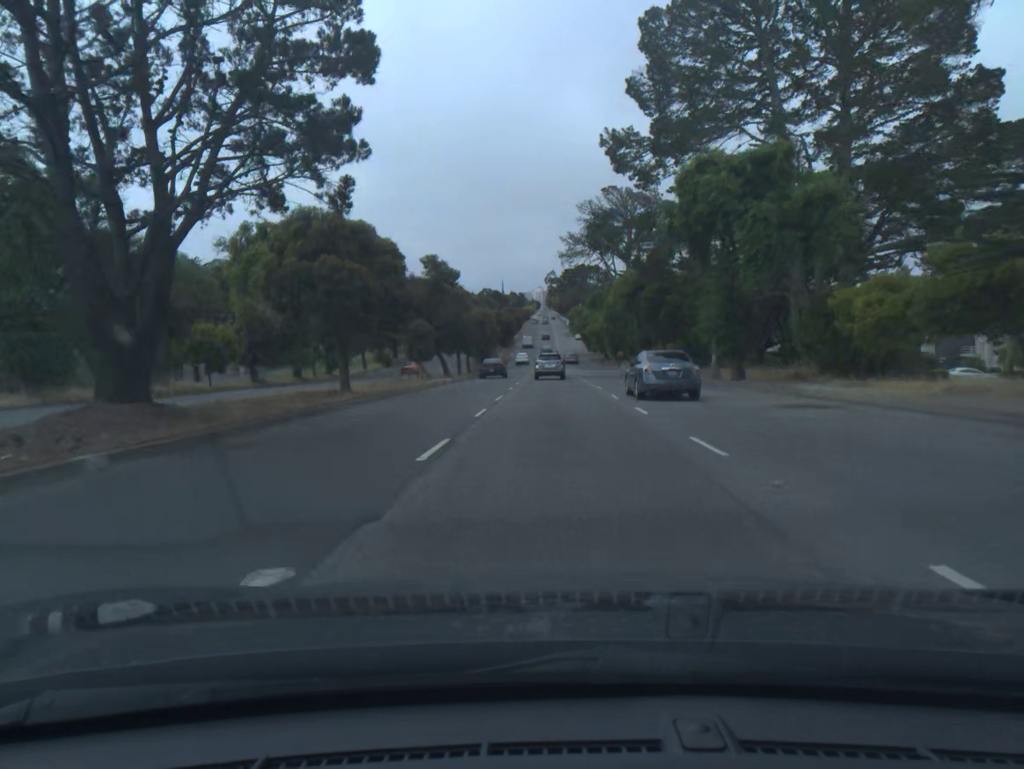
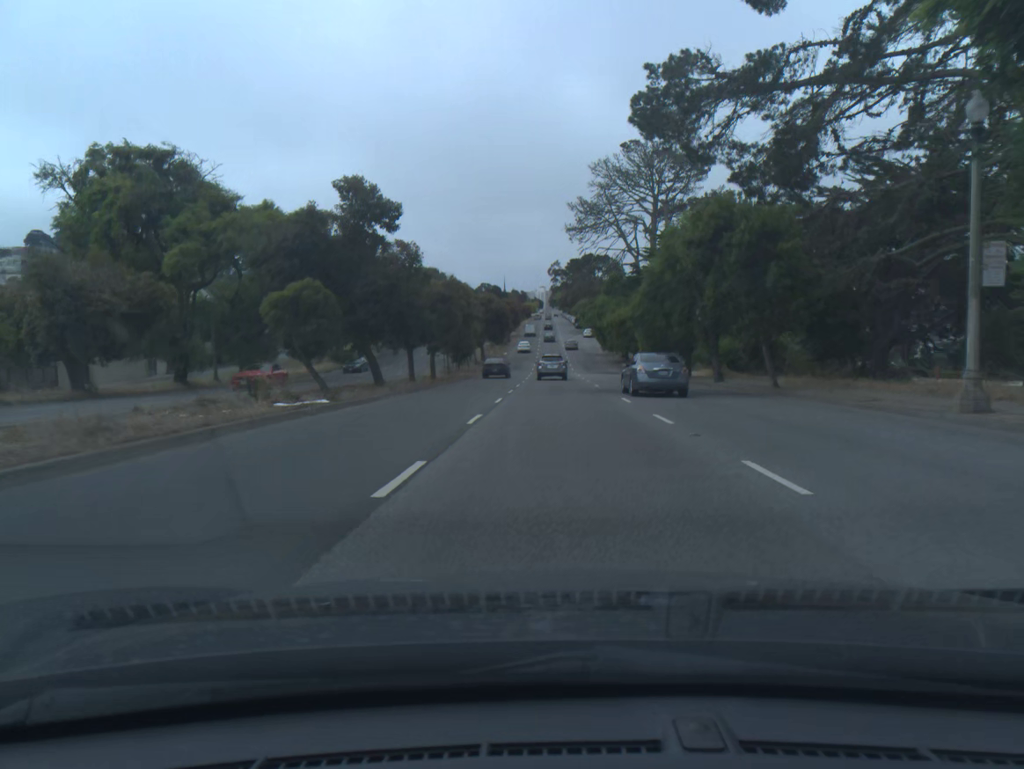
(-0.1, +24.3) m; 0°
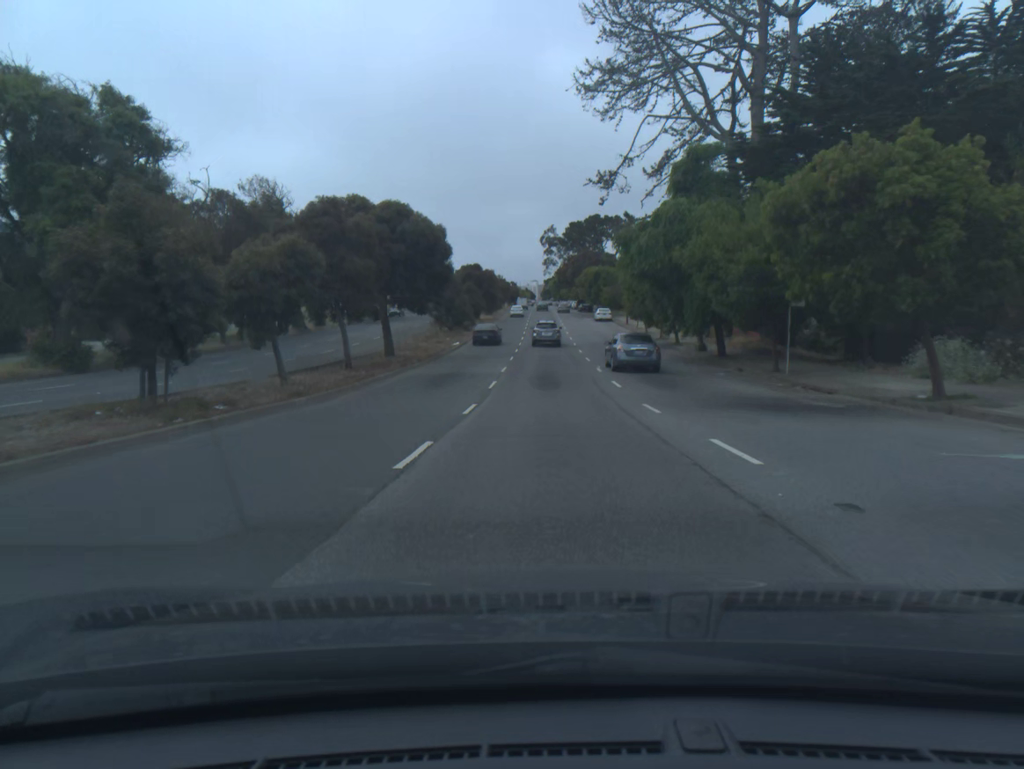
(+0.2, +49.8) m; +1°
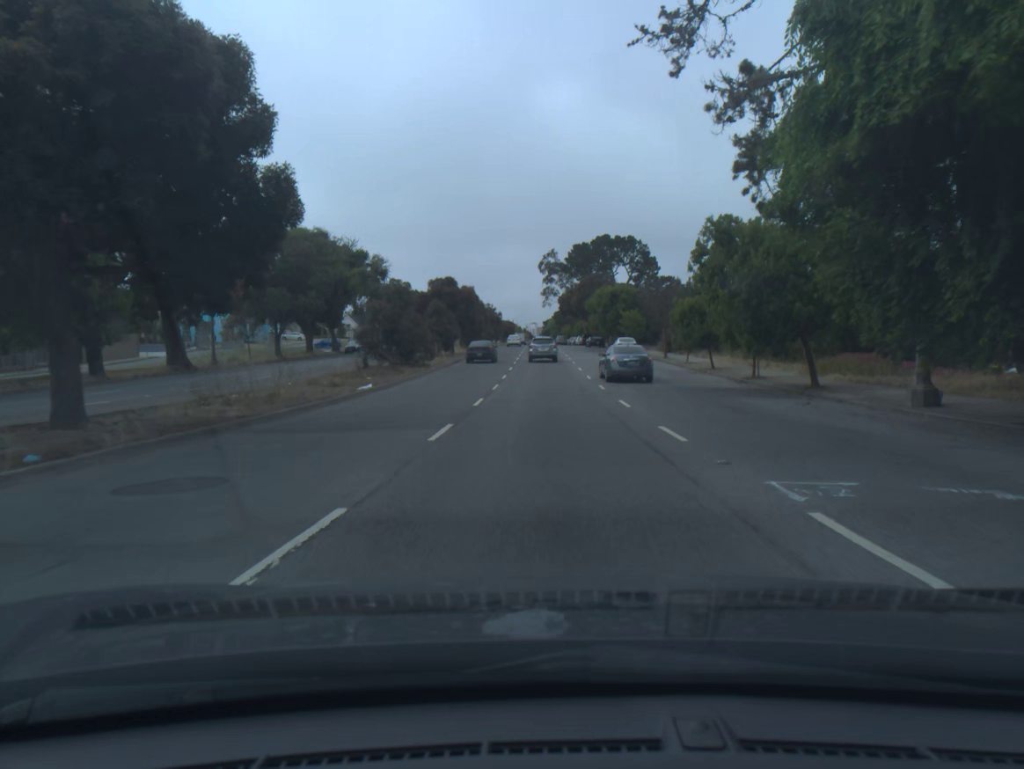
(0.0, +25.5) m; 0°
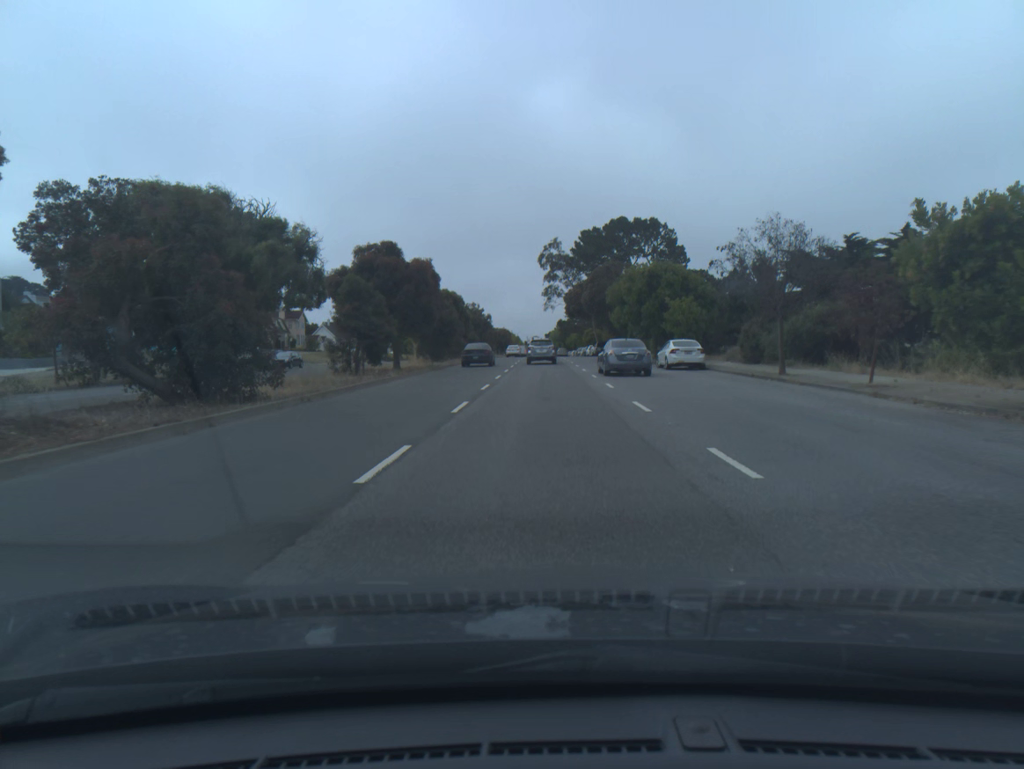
(0.0, +25.4) m; 0°
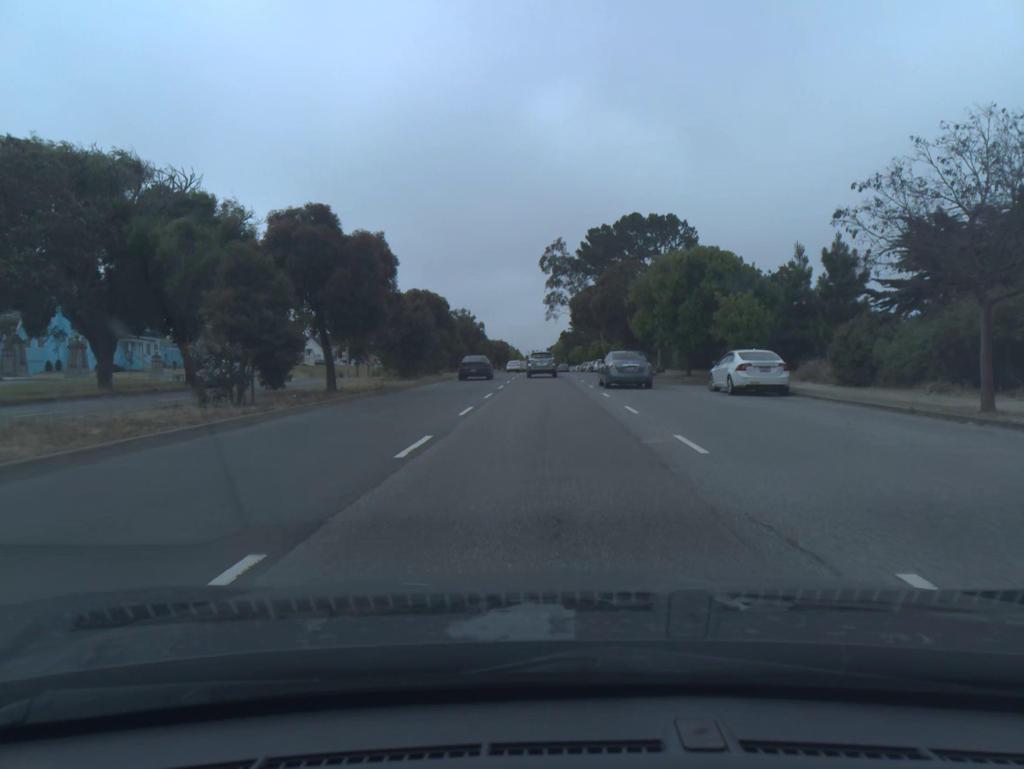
(0.0, +12.6) m; 0°
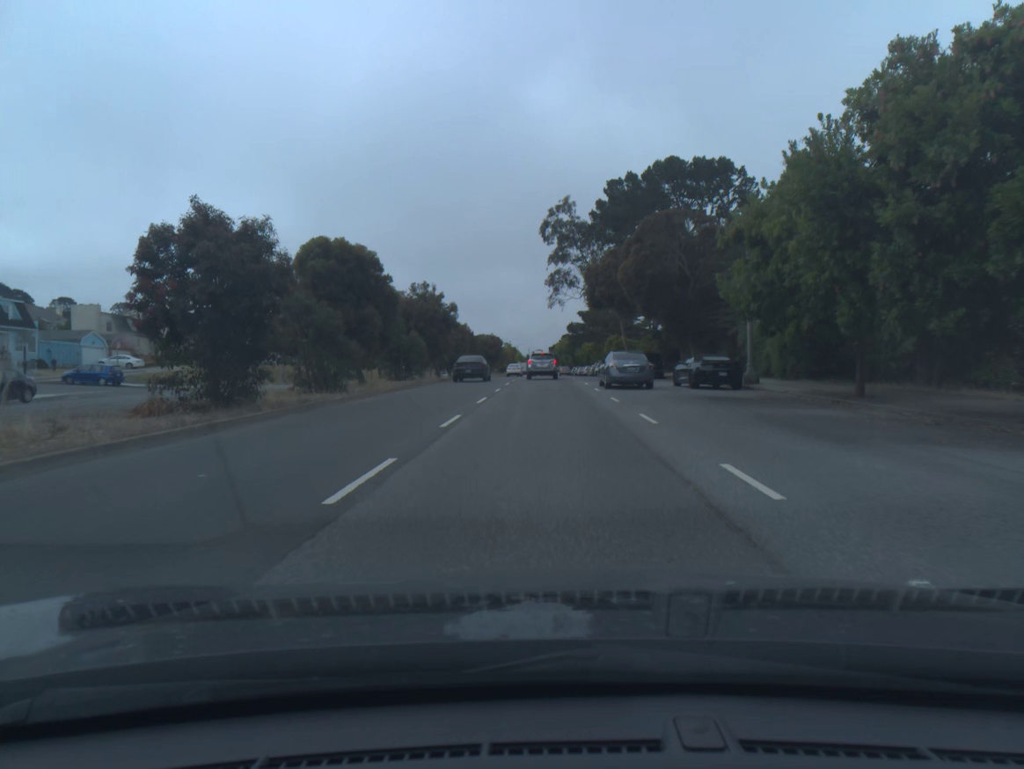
(0.0, +24.6) m; 0°
